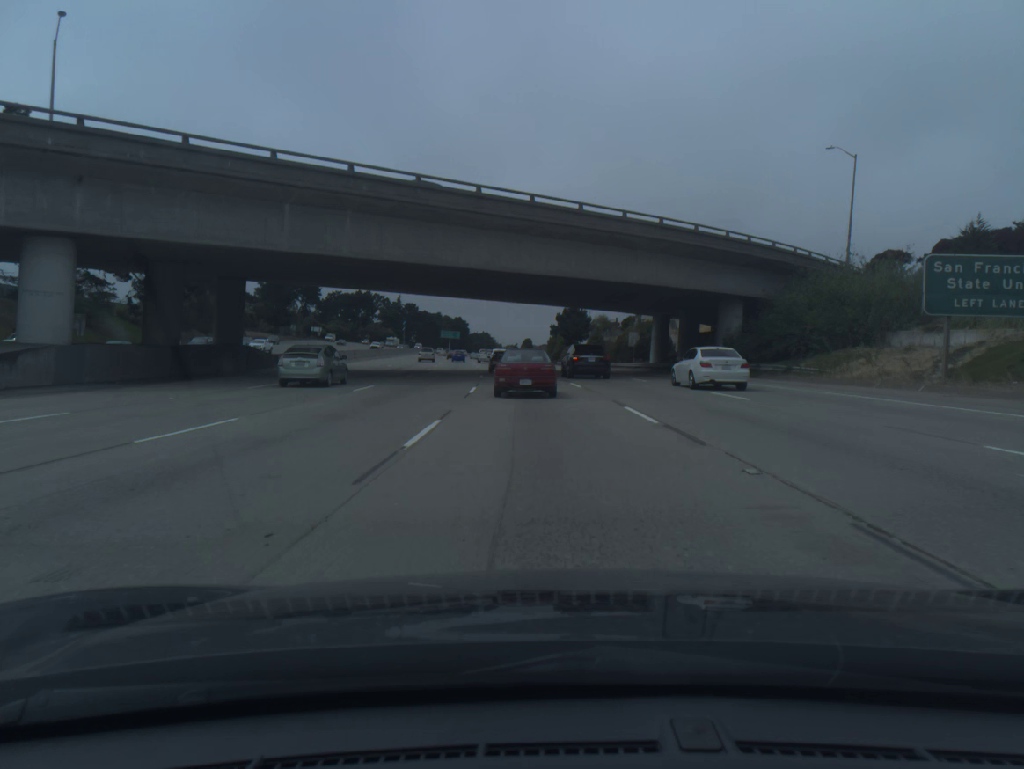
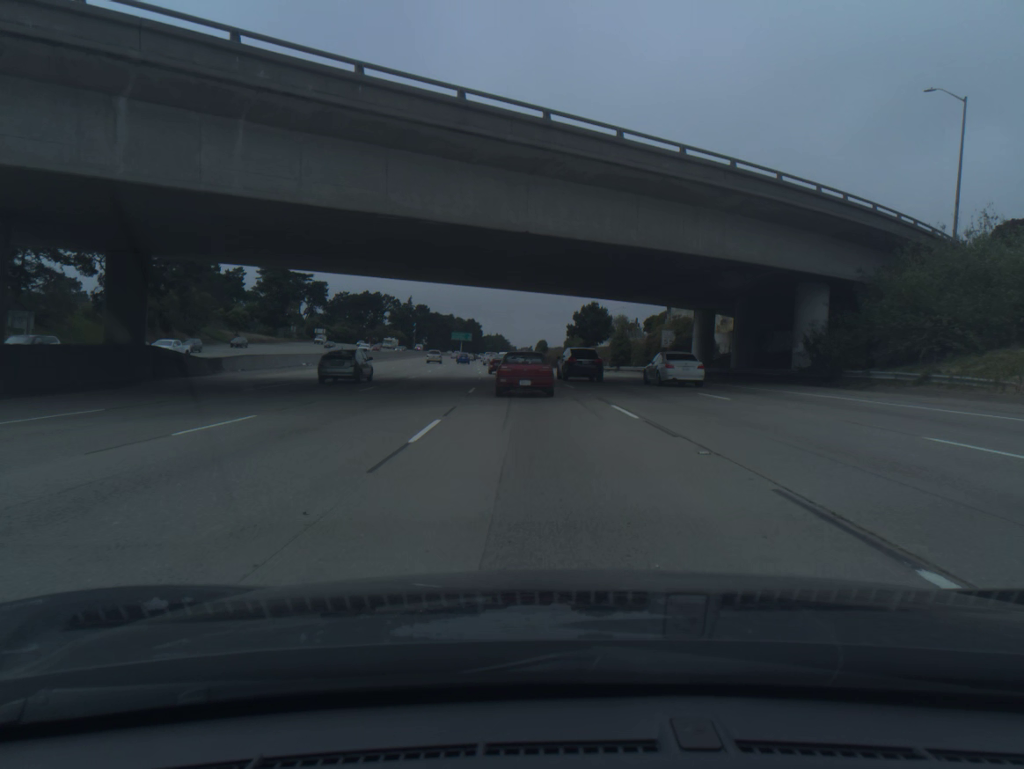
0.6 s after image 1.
(-0.1, +12.9) m; -1°
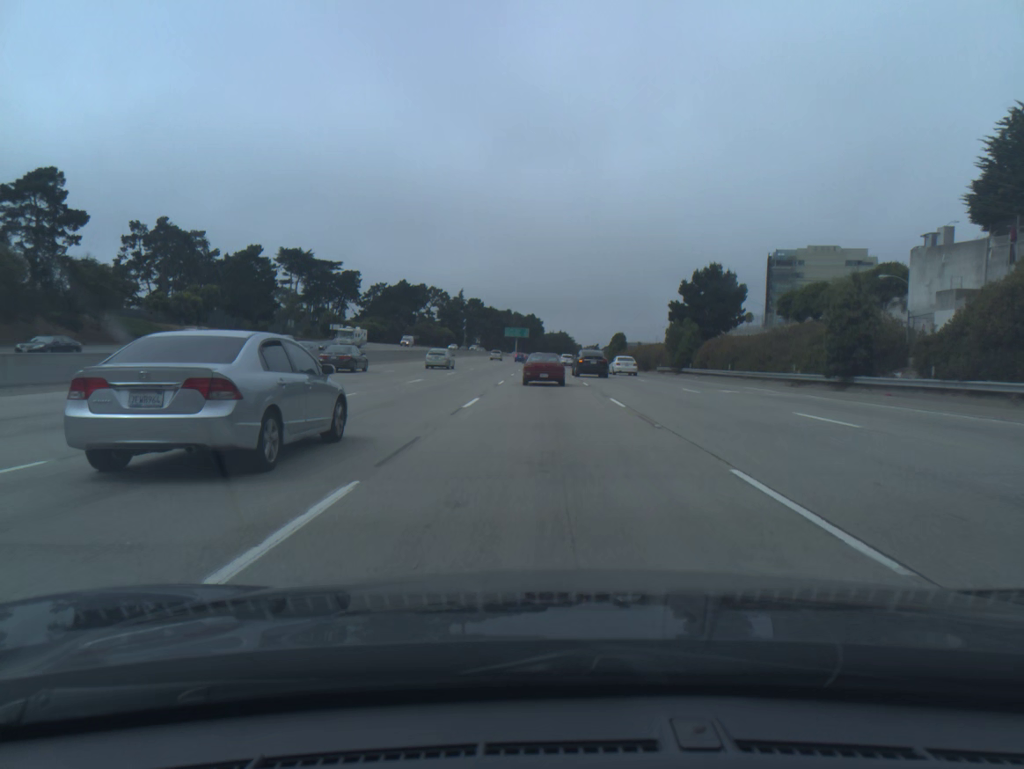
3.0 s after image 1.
(-2.1, +50.7) m; -5°
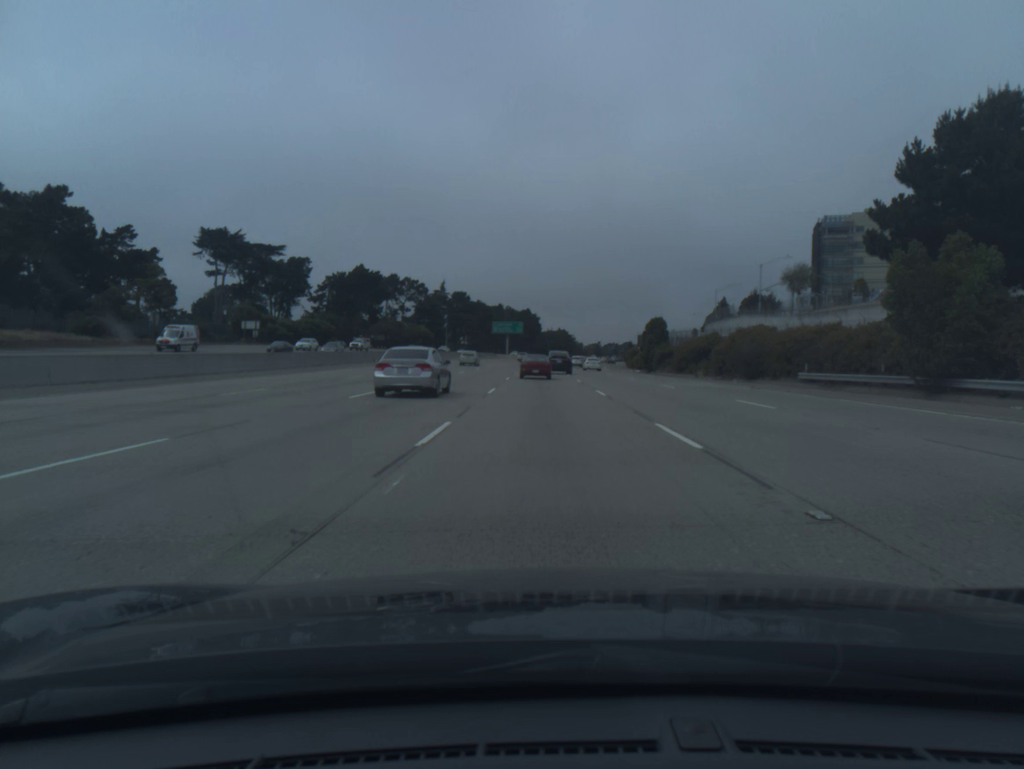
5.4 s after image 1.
(-0.2, +51.2) m; 0°
